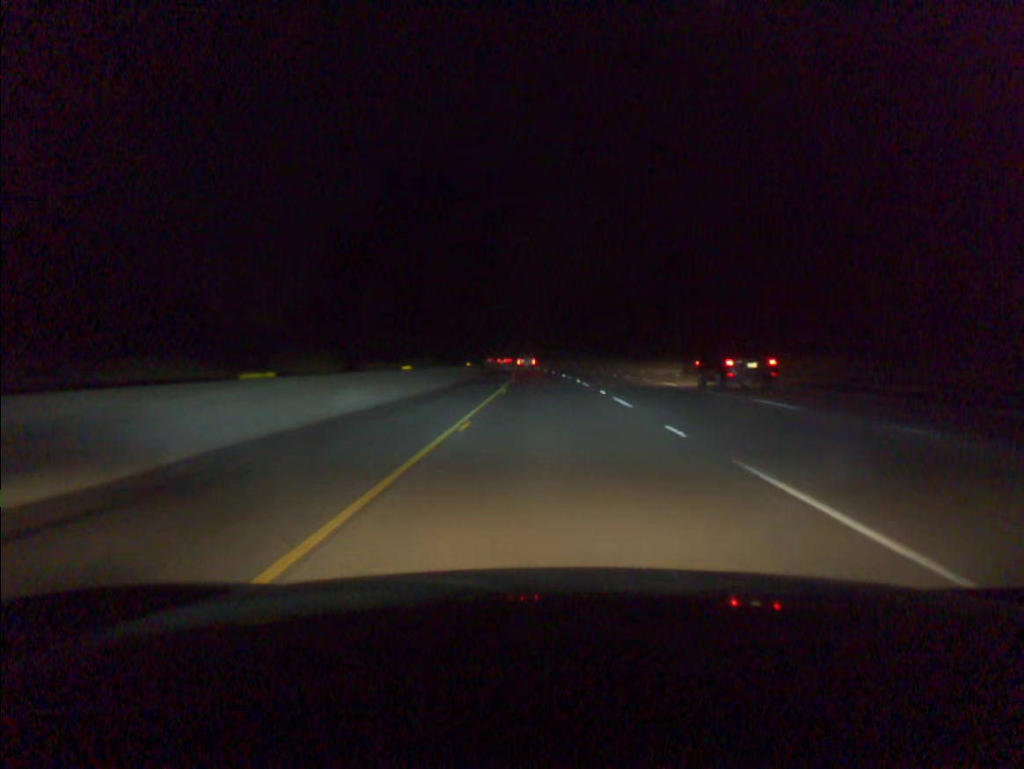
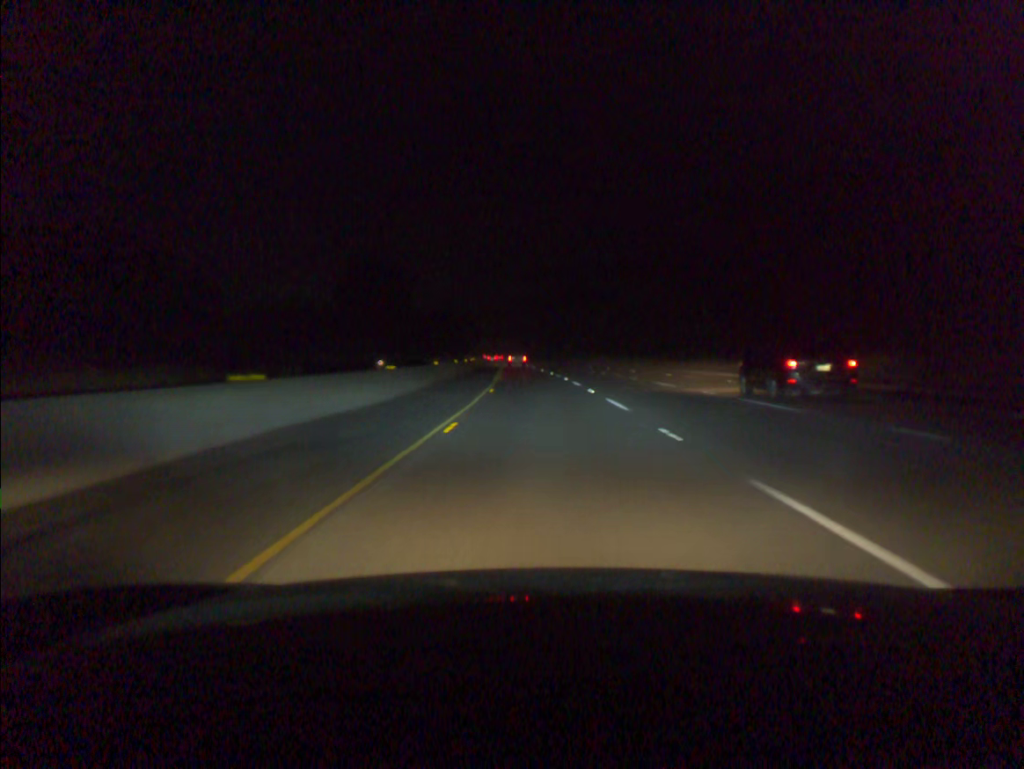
(-2.1, +102.6) m; -3°
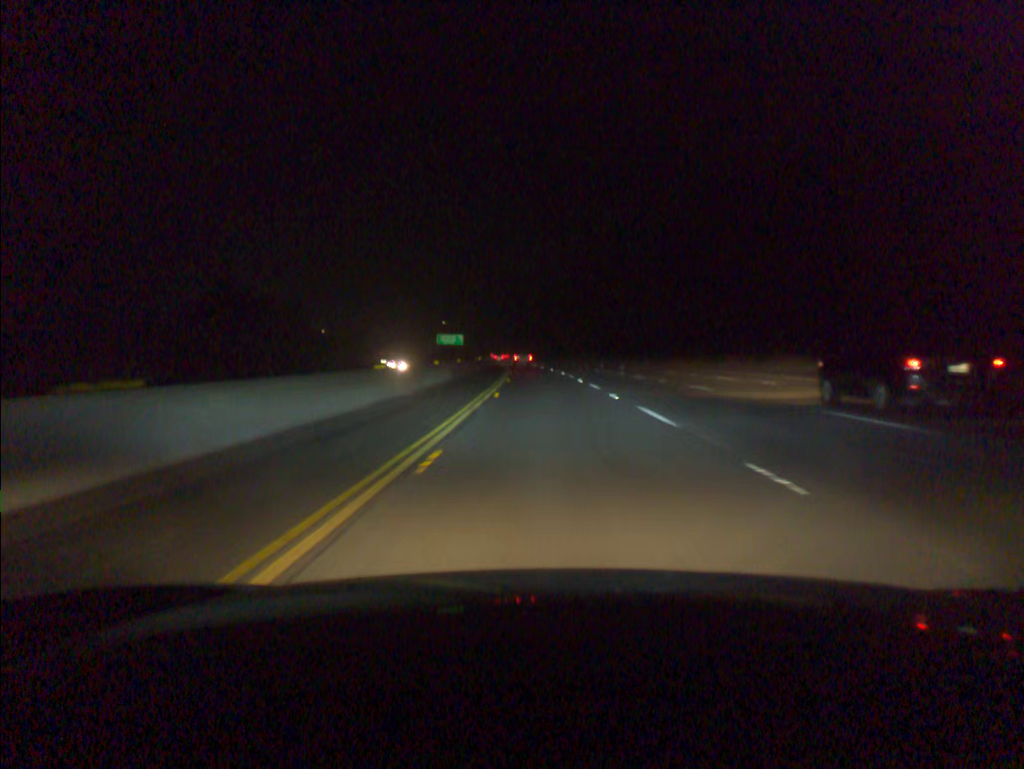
(-1.6, +62.6) m; -3°
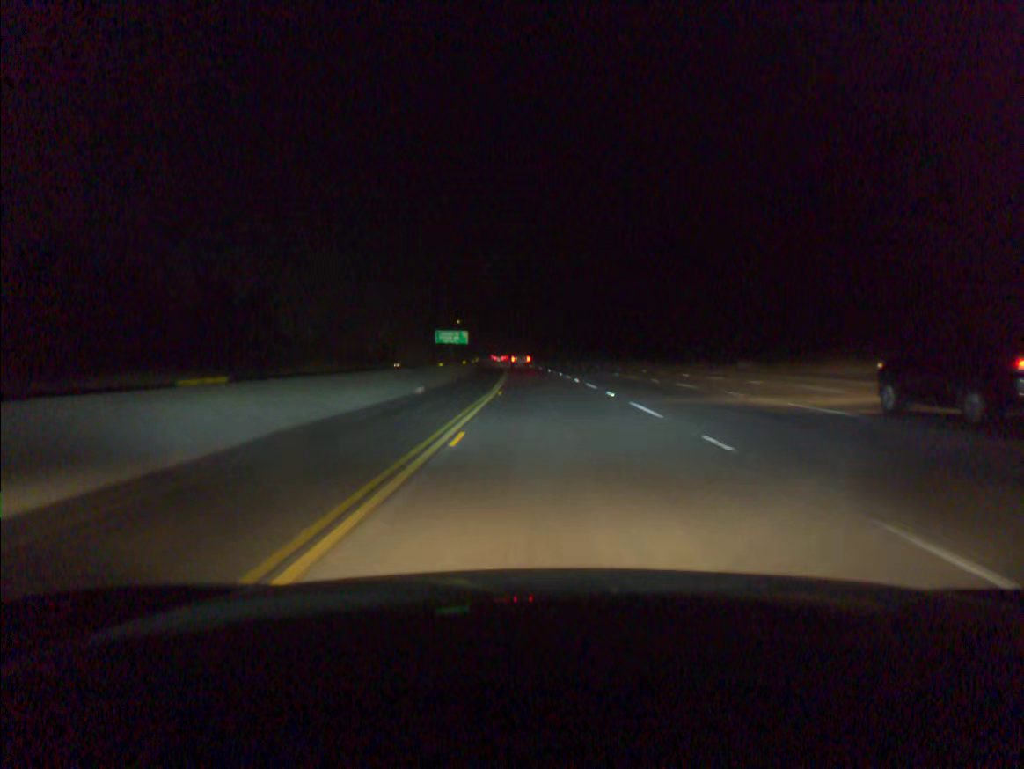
(-0.6, +41.4) m; -2°
